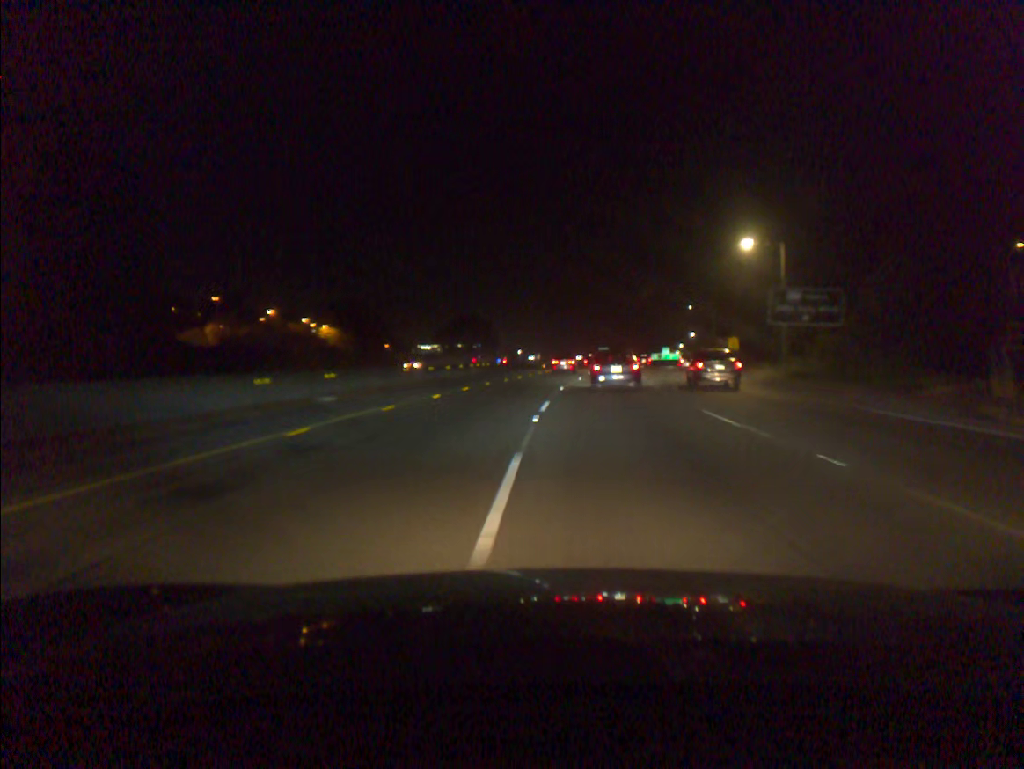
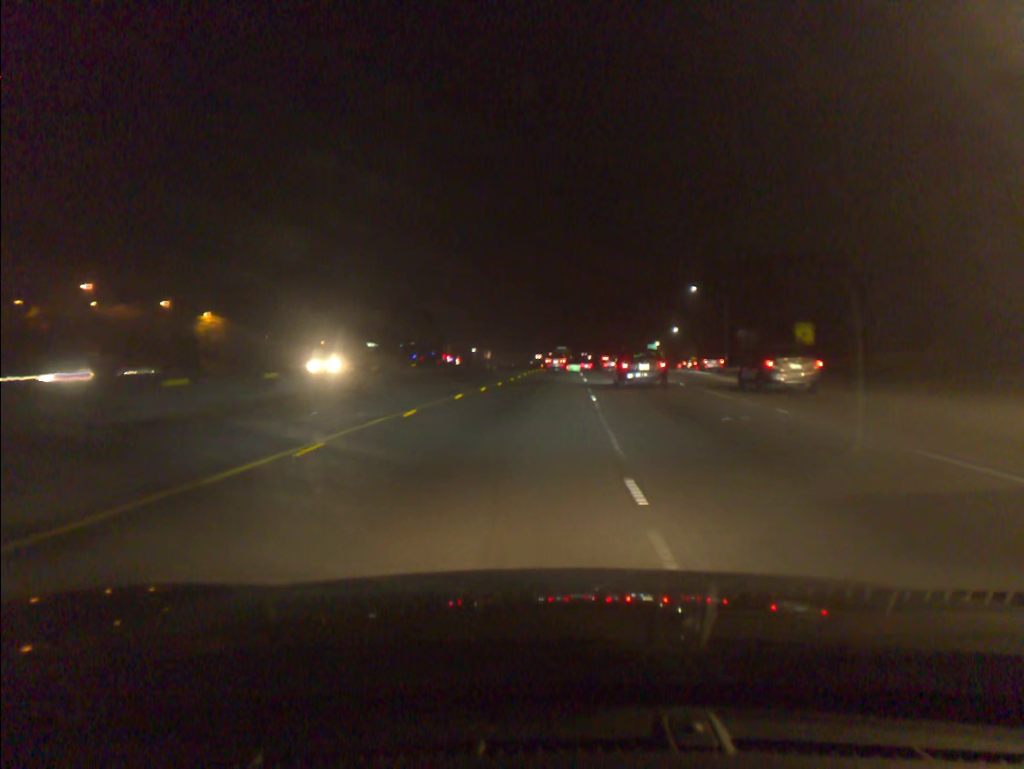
(+1.0, +38.6) m; +3°
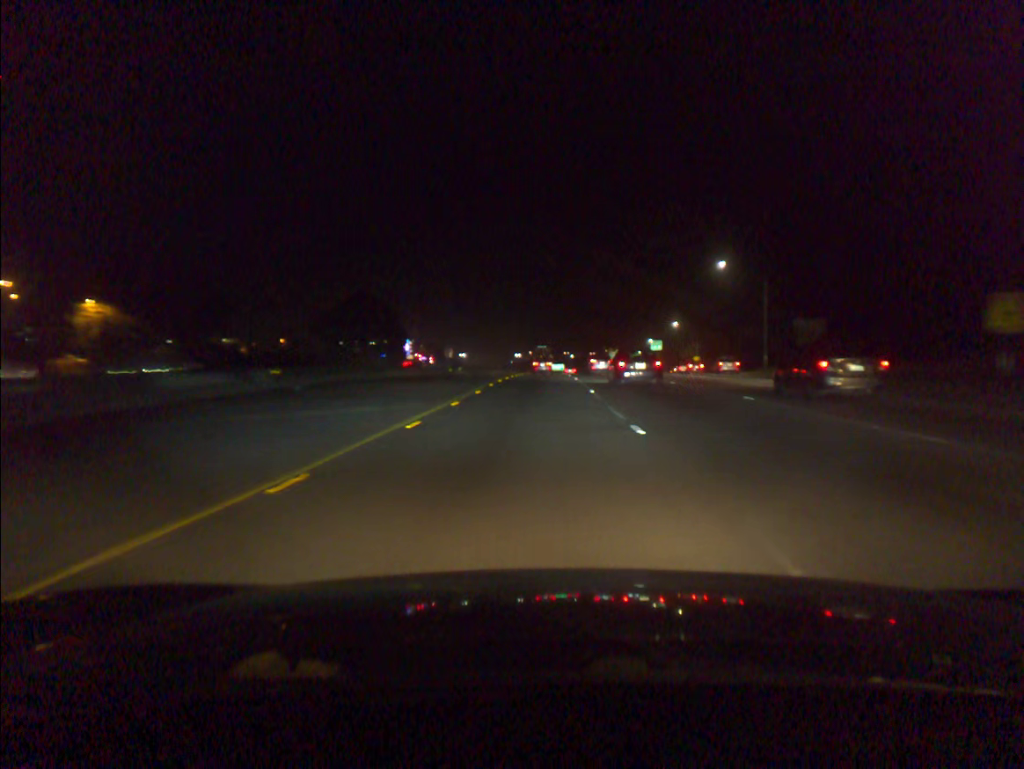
(+0.4, +26.7) m; +1°
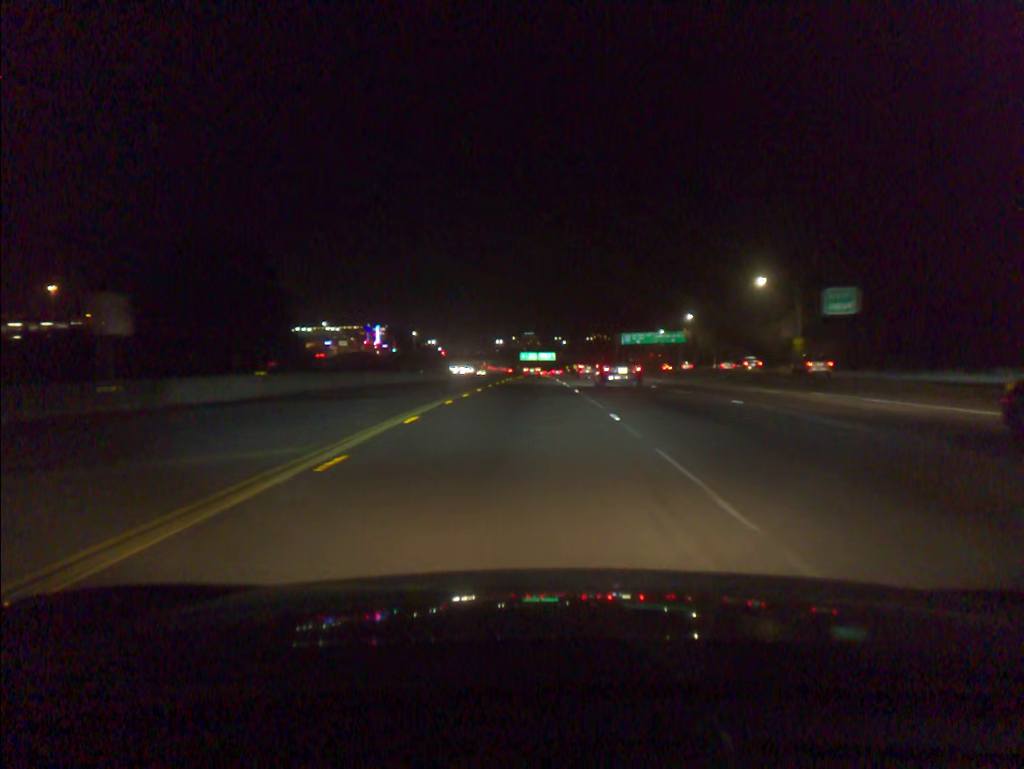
(+0.9, +70.0) m; +1°
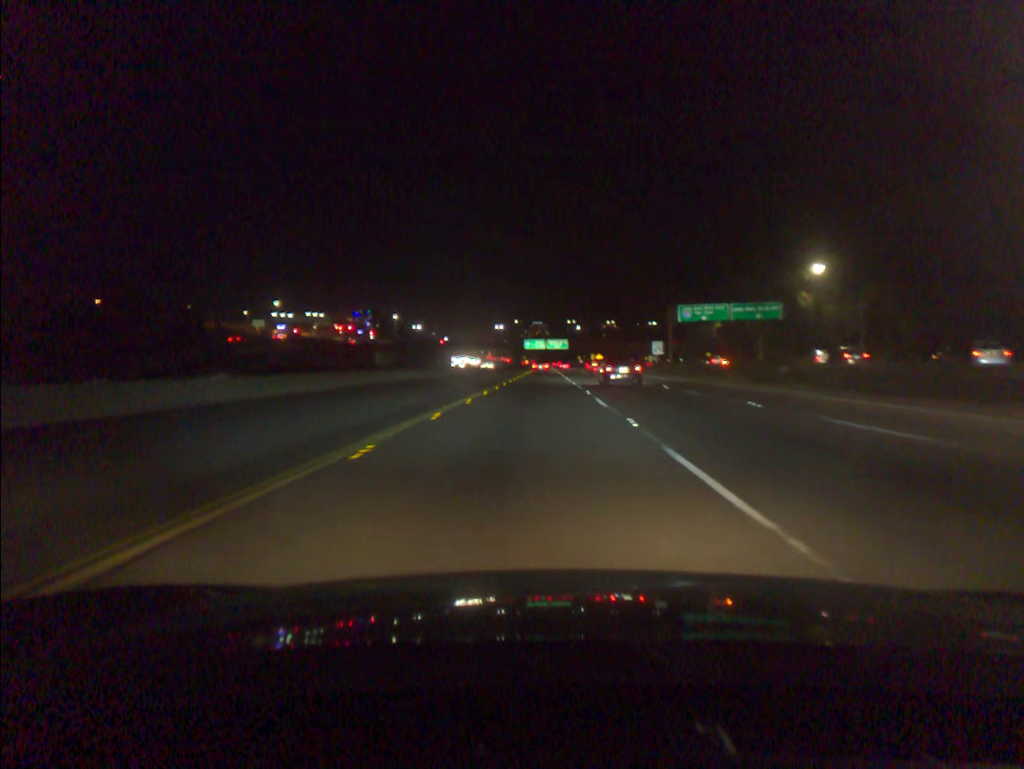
(-0.3, +59.5) m; -1°
